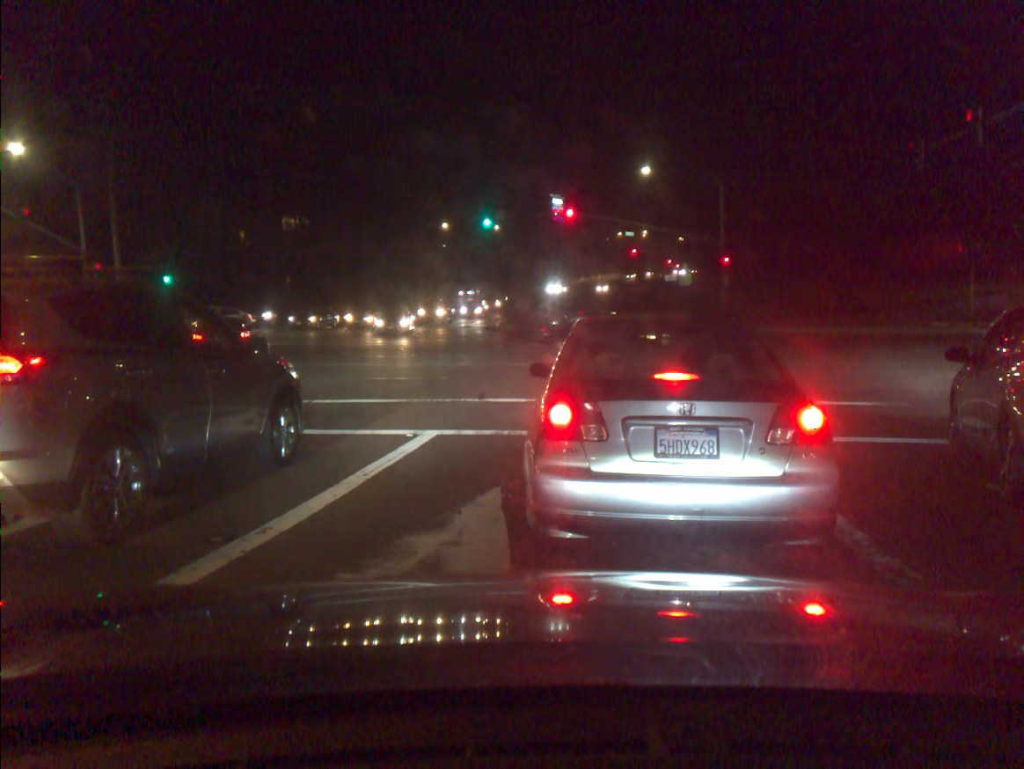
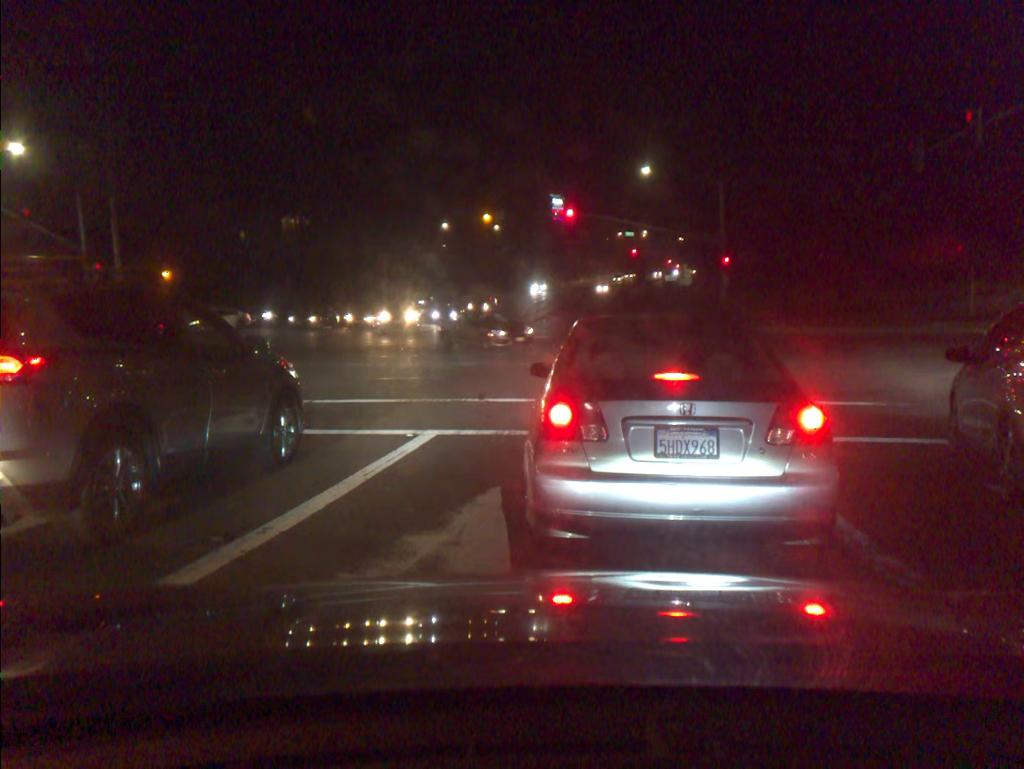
(0.0, 0.0) m; 0°
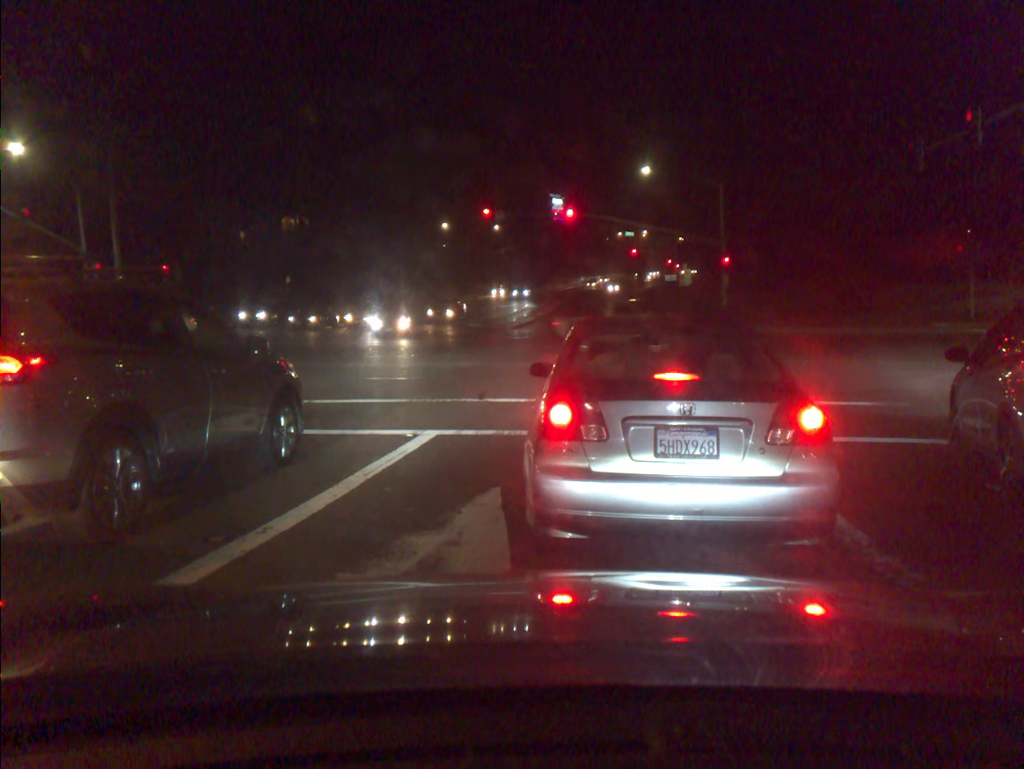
(0.0, 0.0) m; 0°
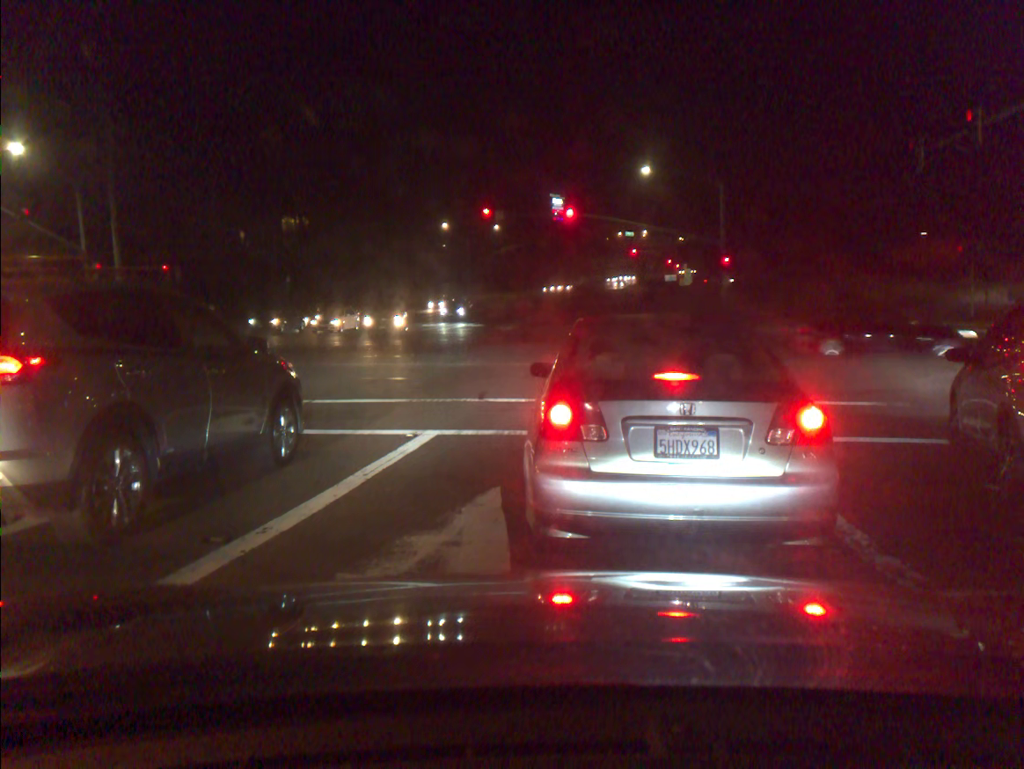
(+0.1, 0.0) m; 0°
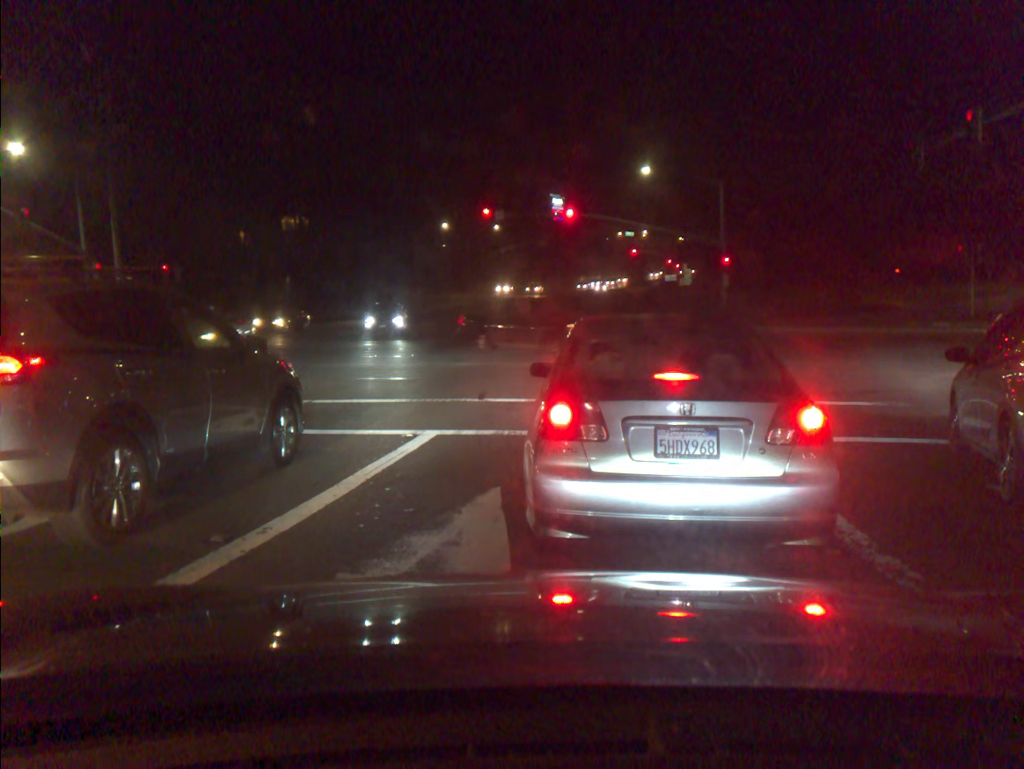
(+0.1, 0.0) m; 0°
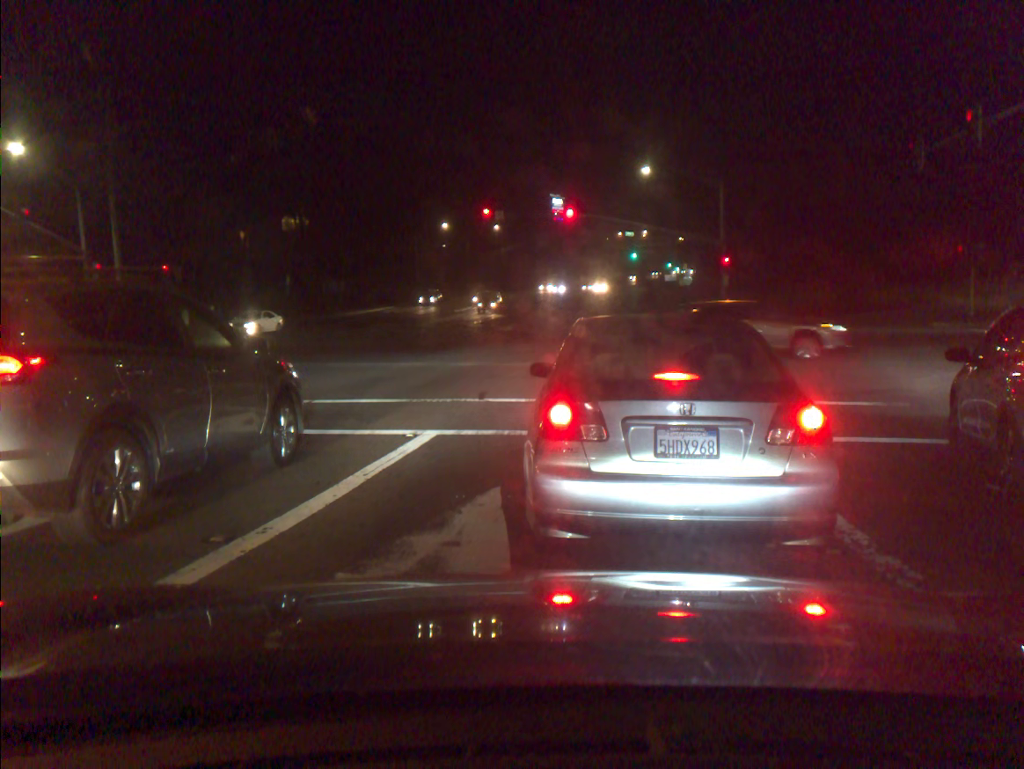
(+0.1, 0.0) m; 0°
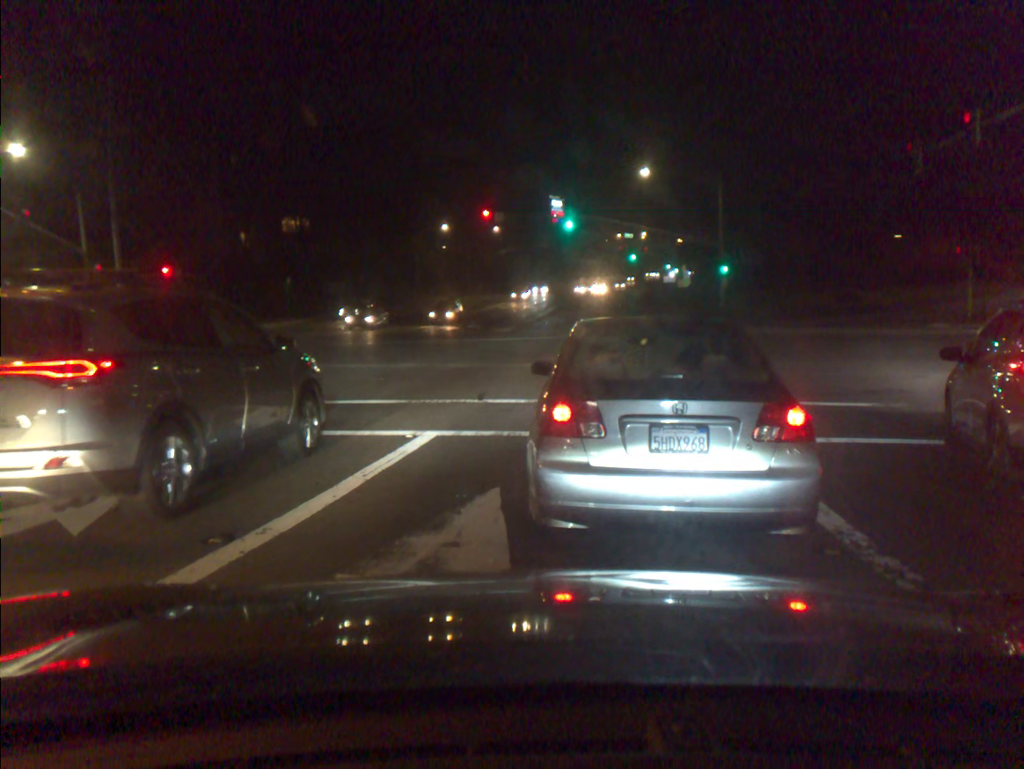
(0.0, 0.0) m; 0°
